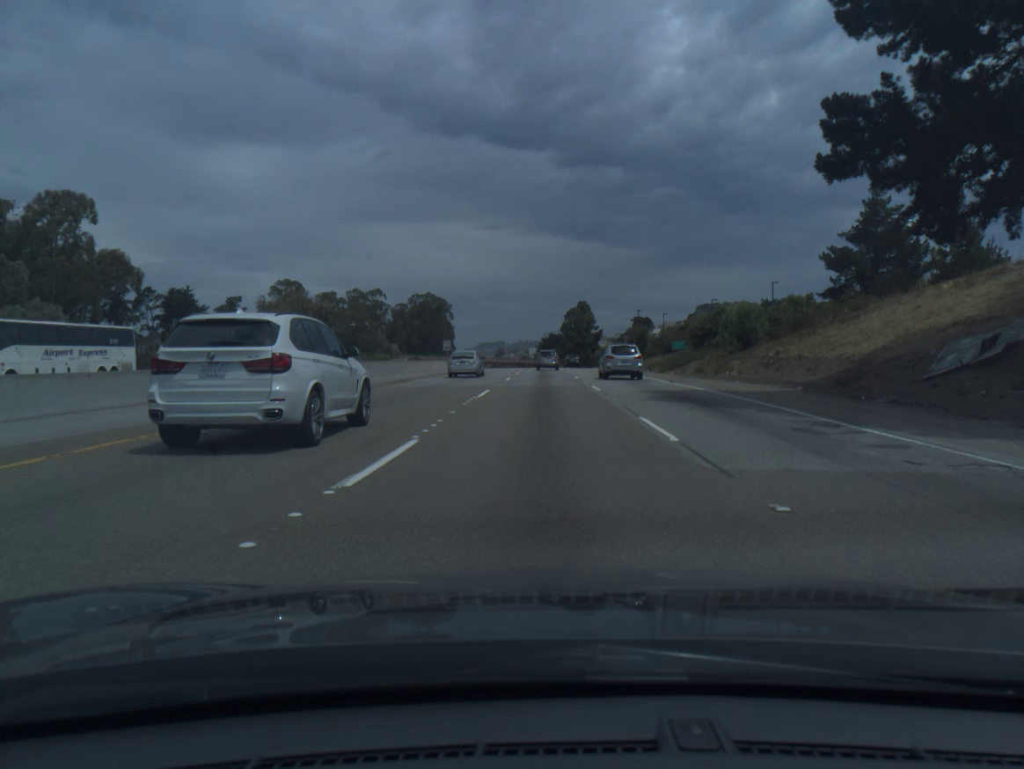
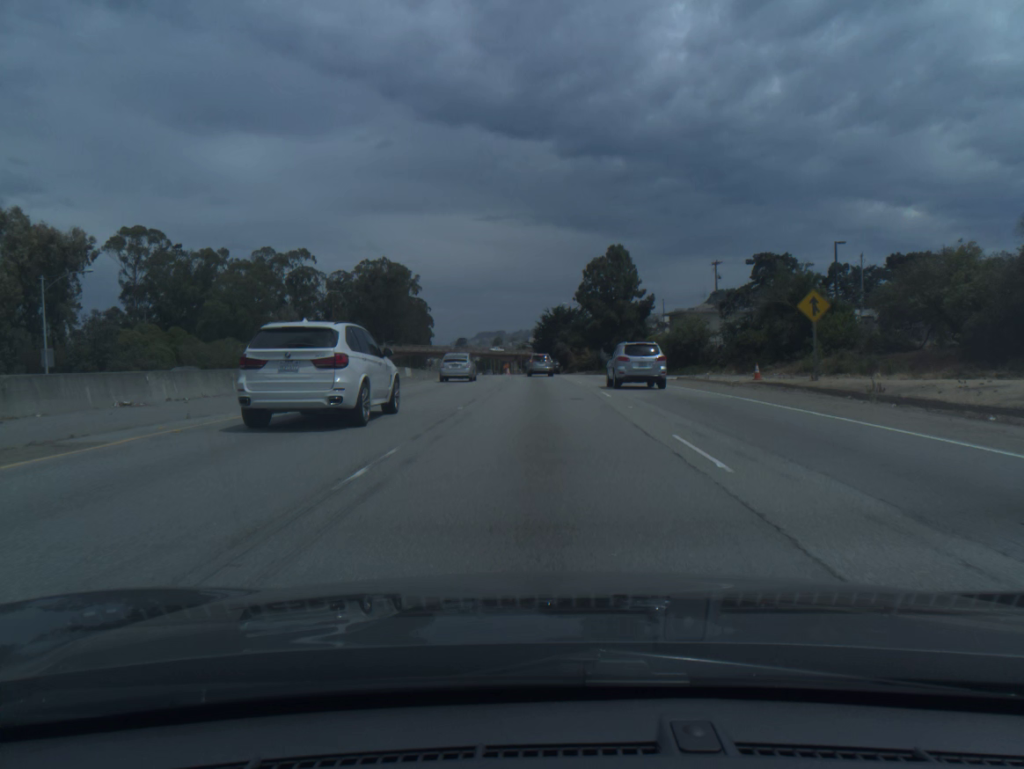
(+0.3, +90.0) m; 0°
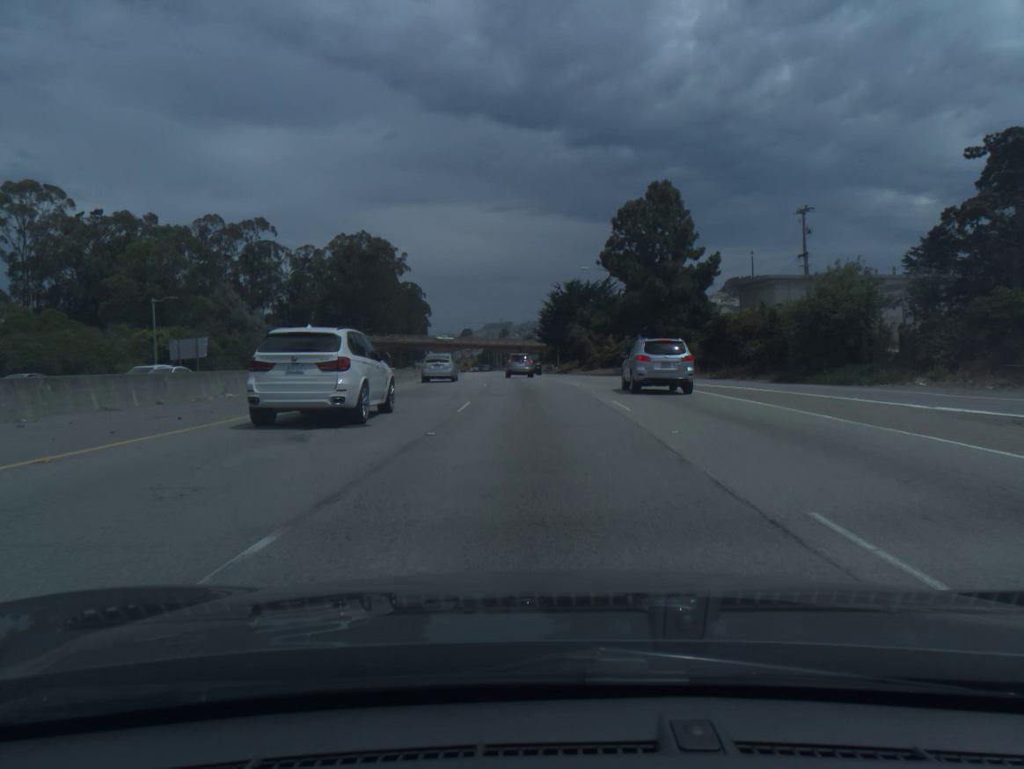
(-0.1, +35.1) m; -1°
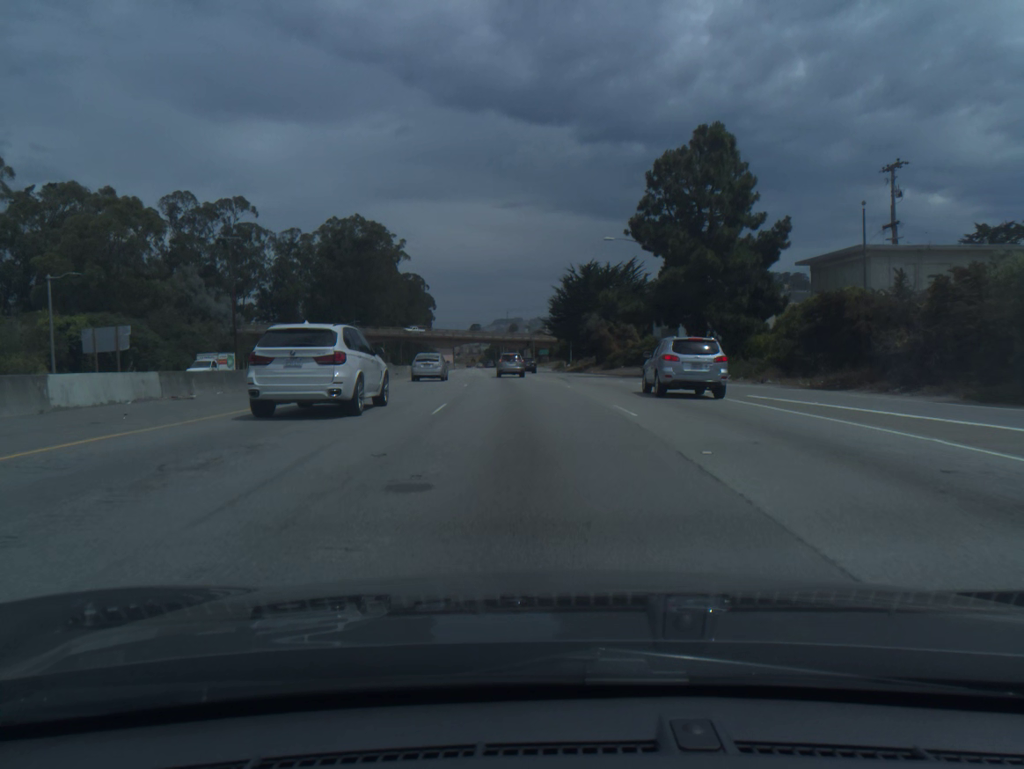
(-0.1, +17.3) m; -1°
